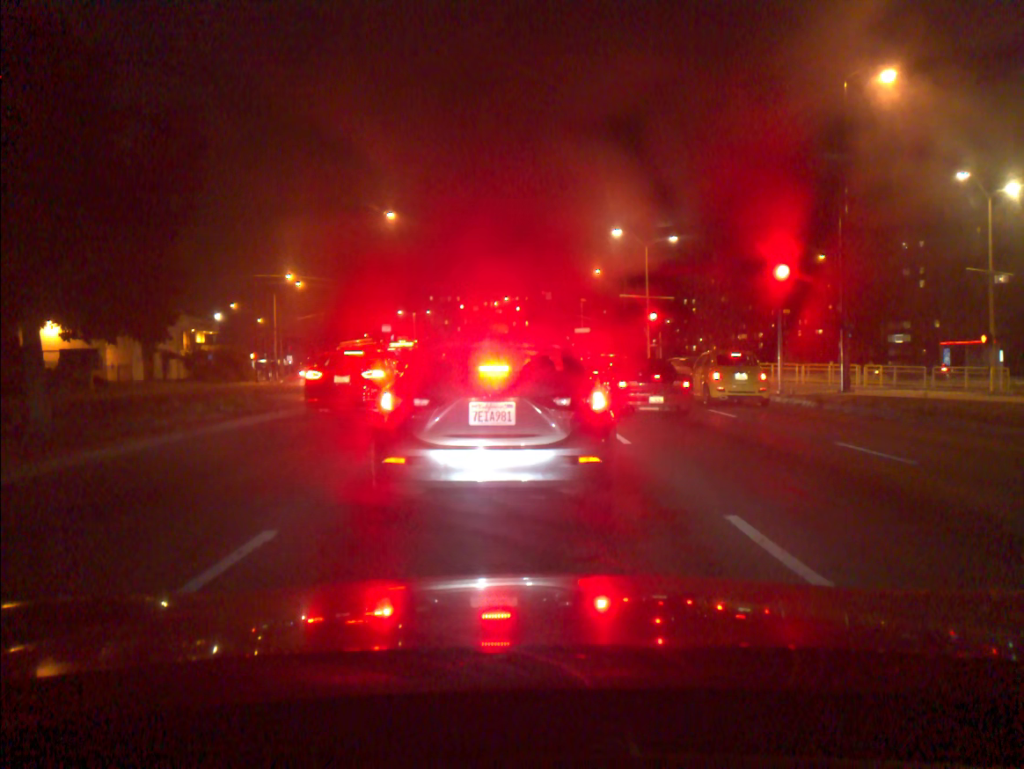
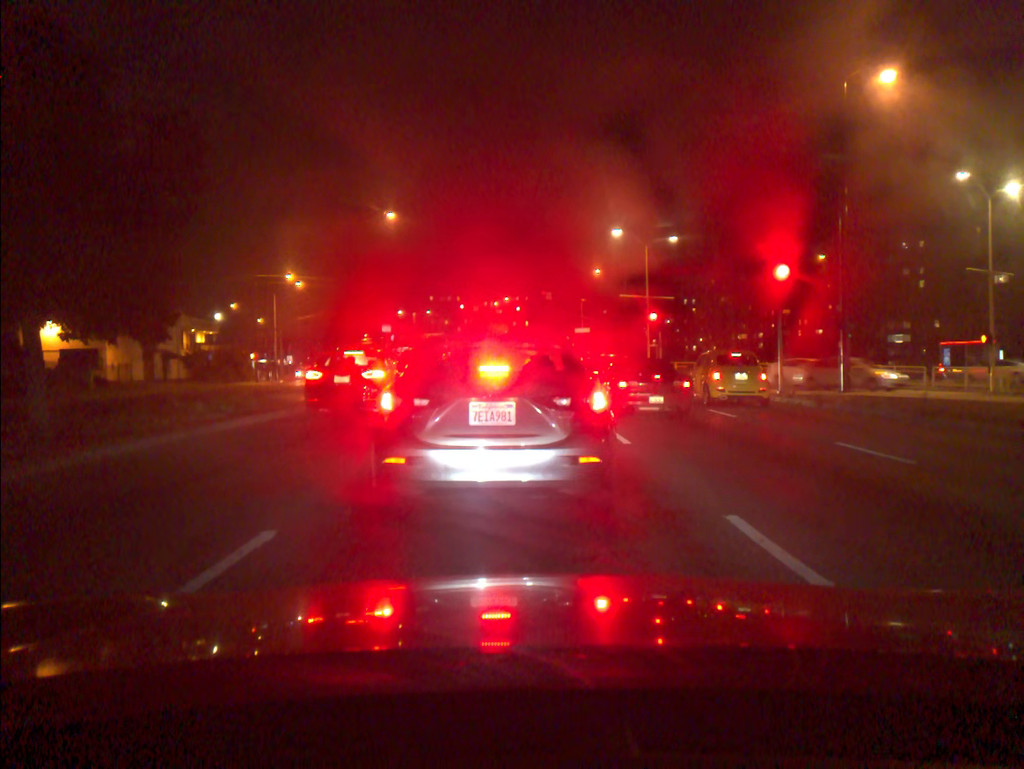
(0.0, 0.0) m; 0°
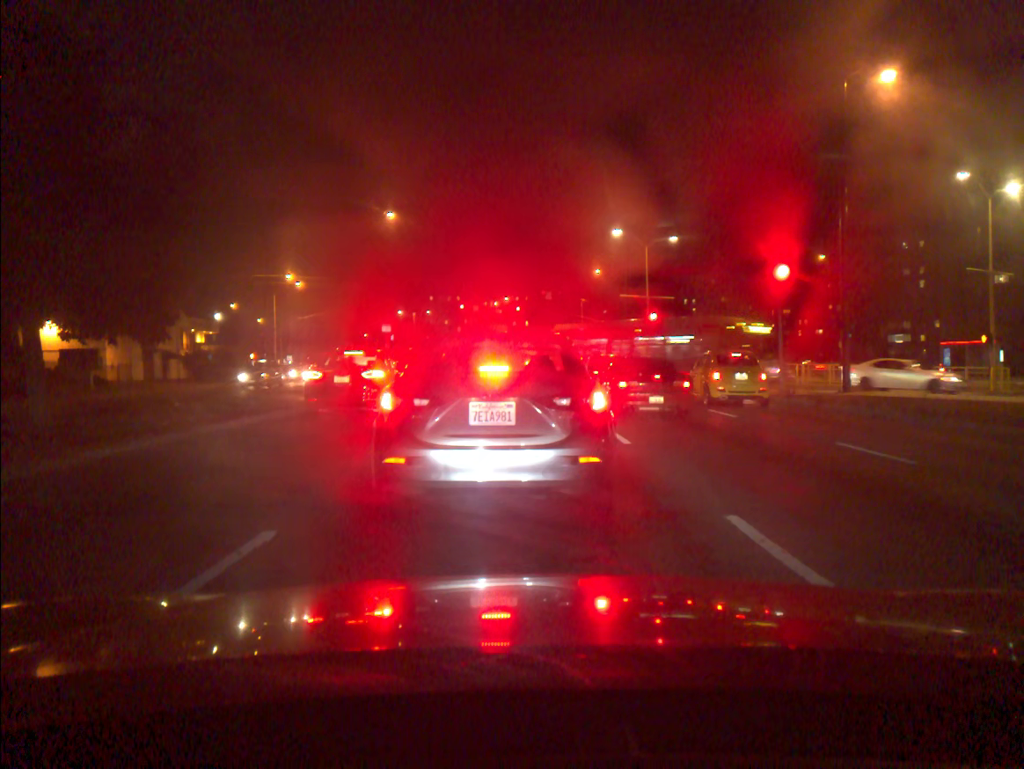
(0.0, 0.0) m; 0°
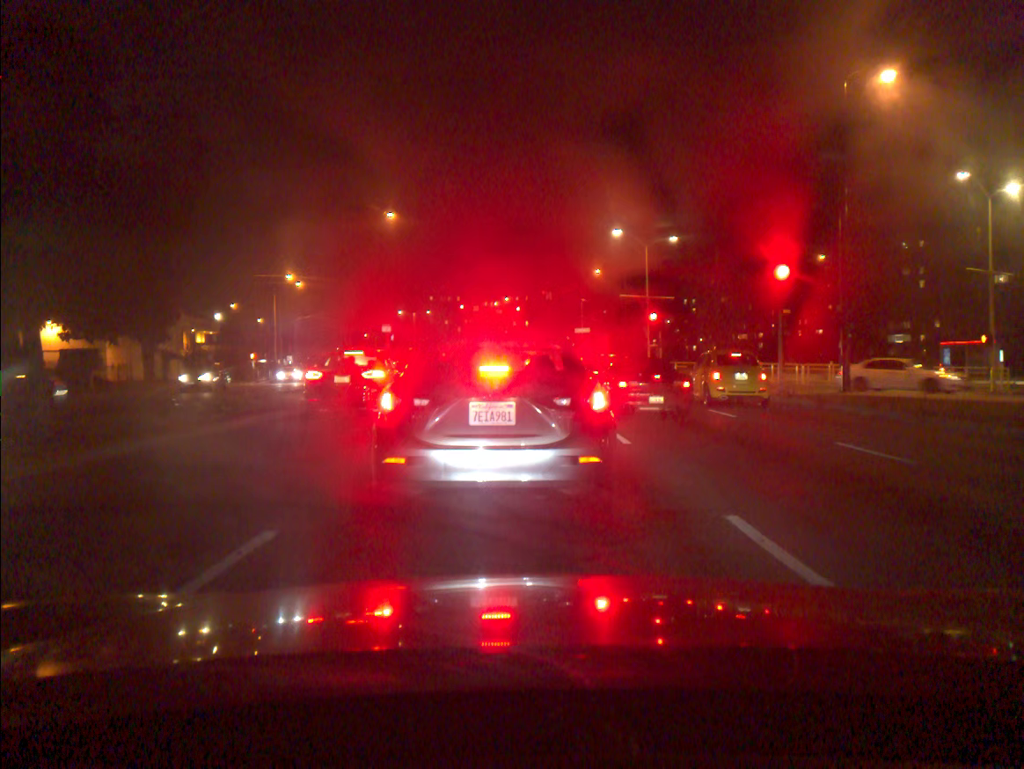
(0.0, 0.0) m; 0°
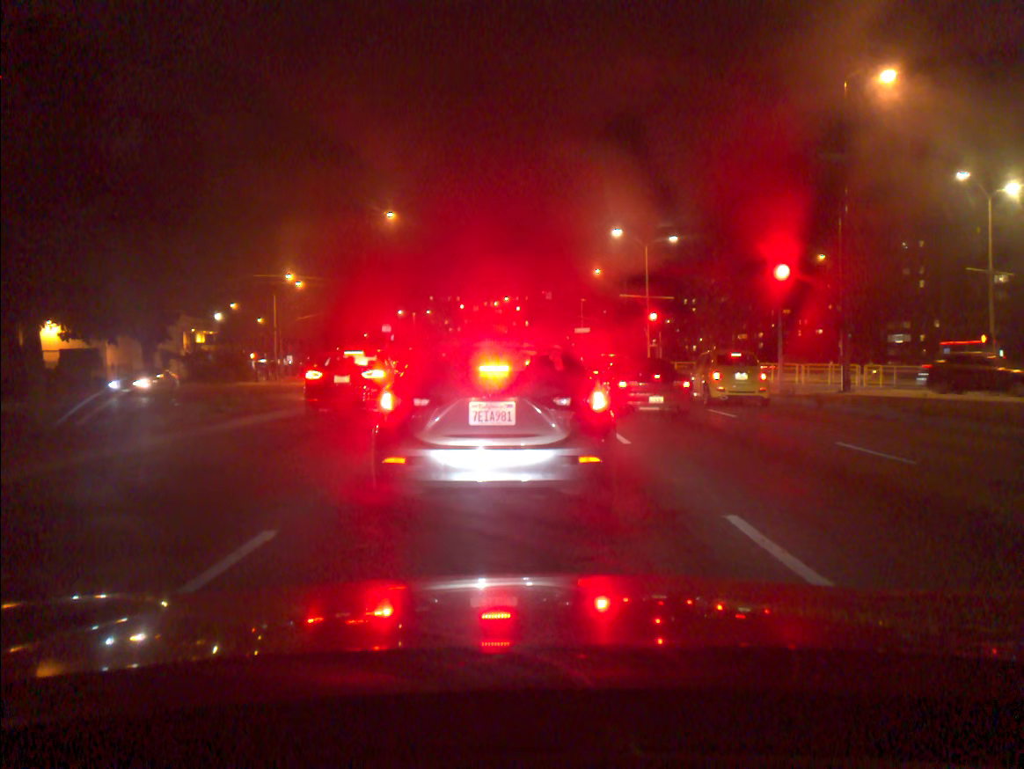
(0.0, 0.0) m; 0°
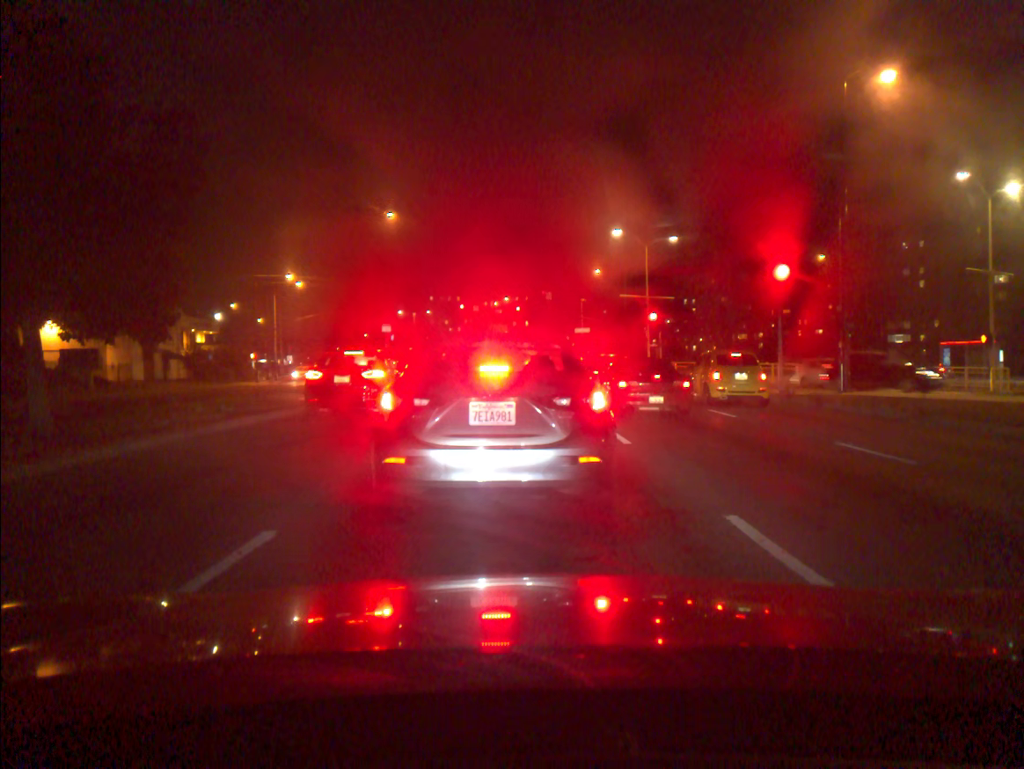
(0.0, 0.0) m; 0°
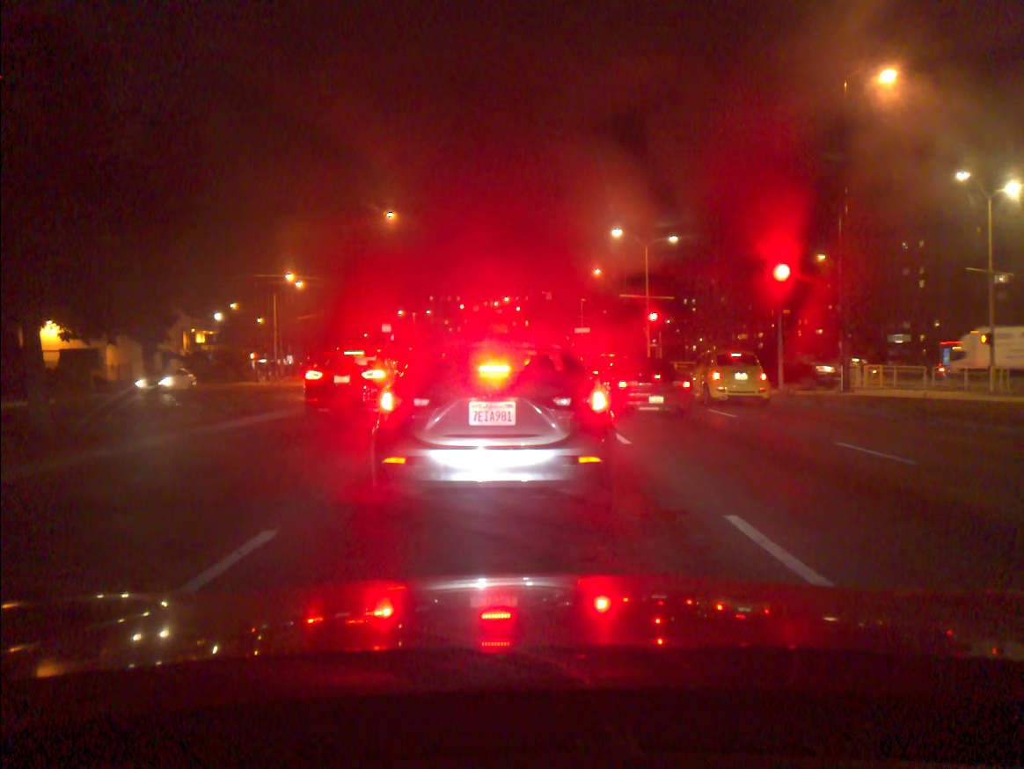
(0.0, 0.0) m; 0°
